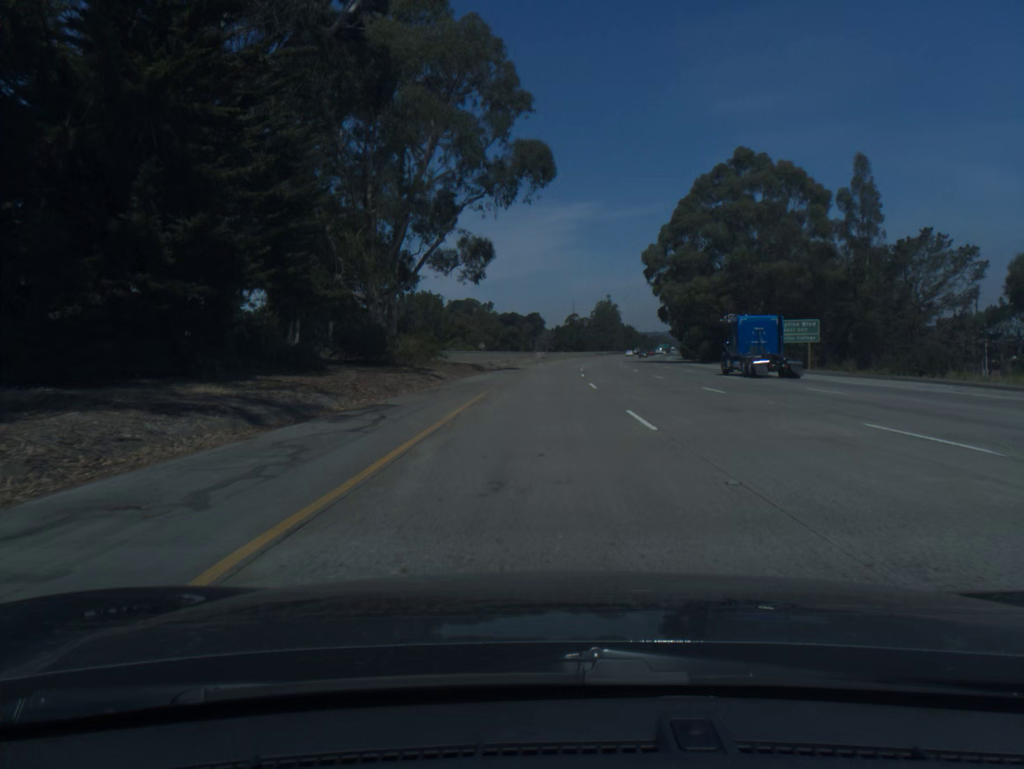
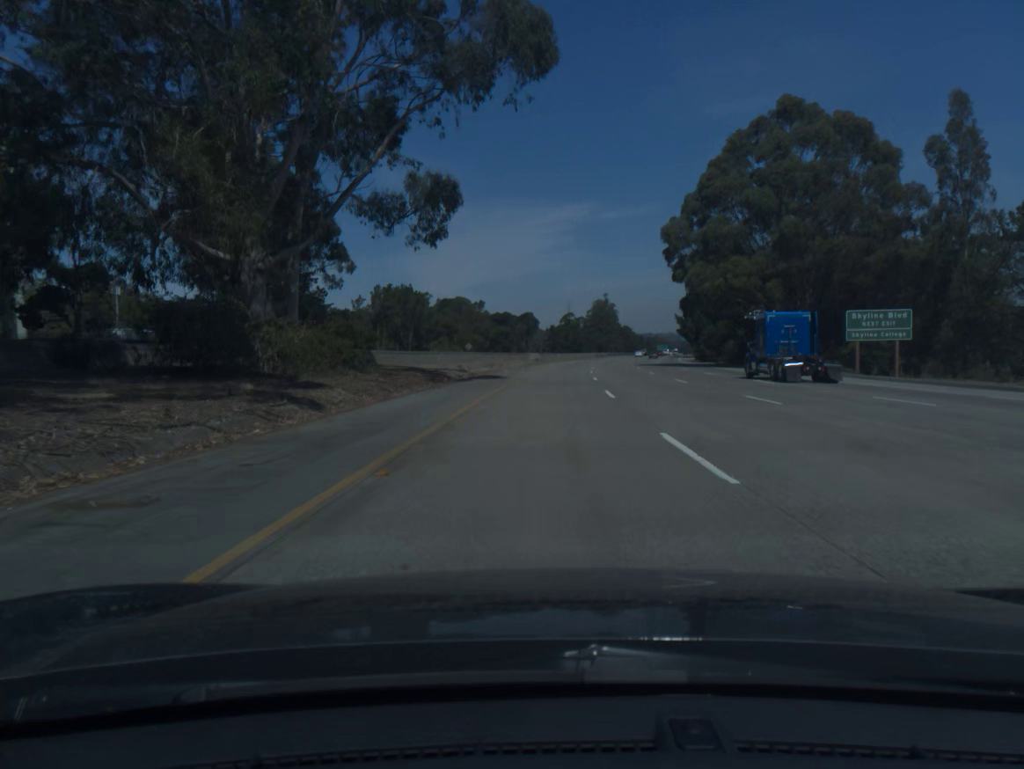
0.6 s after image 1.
(+0.1, +20.1) m; 0°
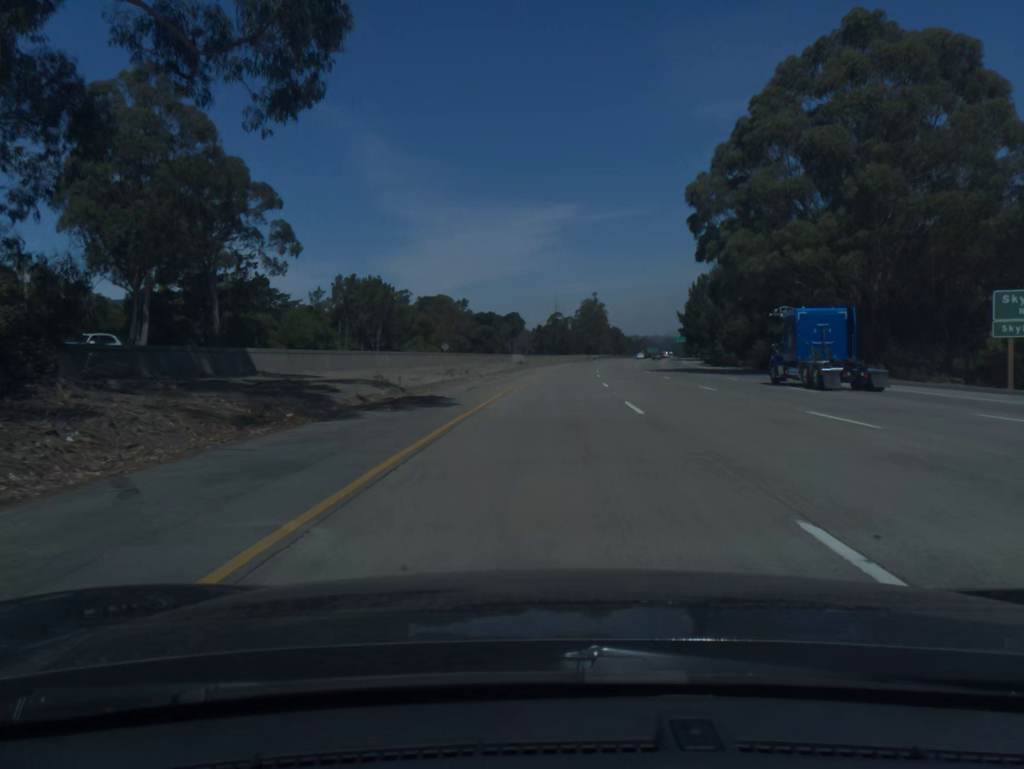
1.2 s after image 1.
(+0.1, +20.1) m; +1°
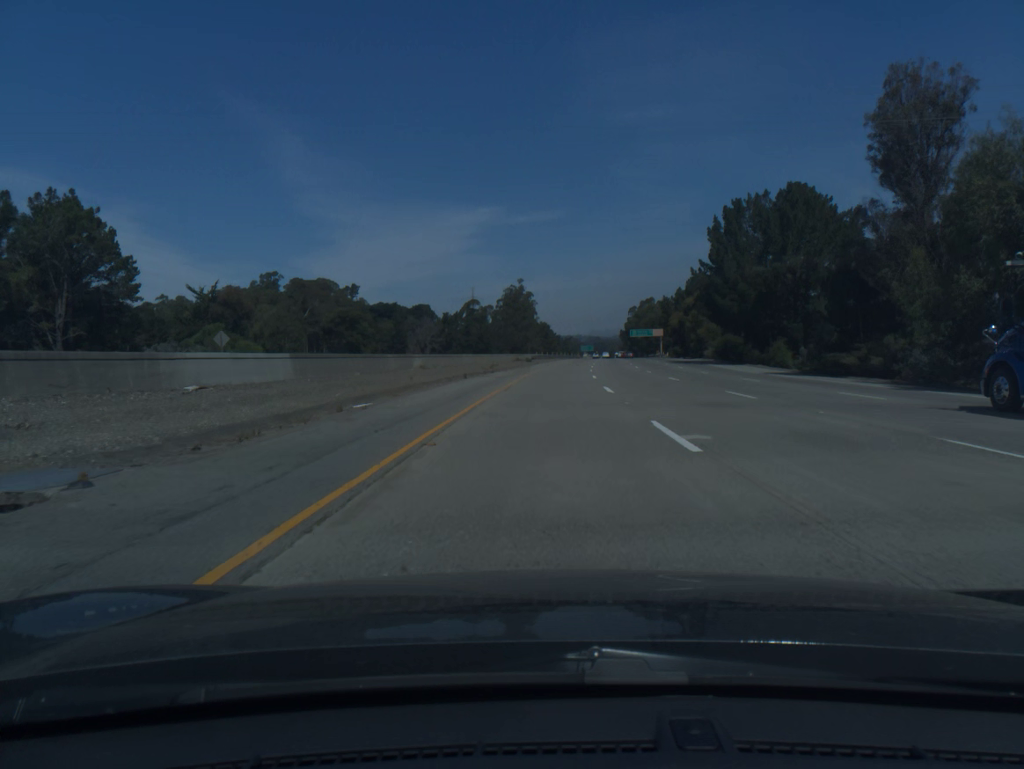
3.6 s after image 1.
(+3.9, +80.0) m; +5°
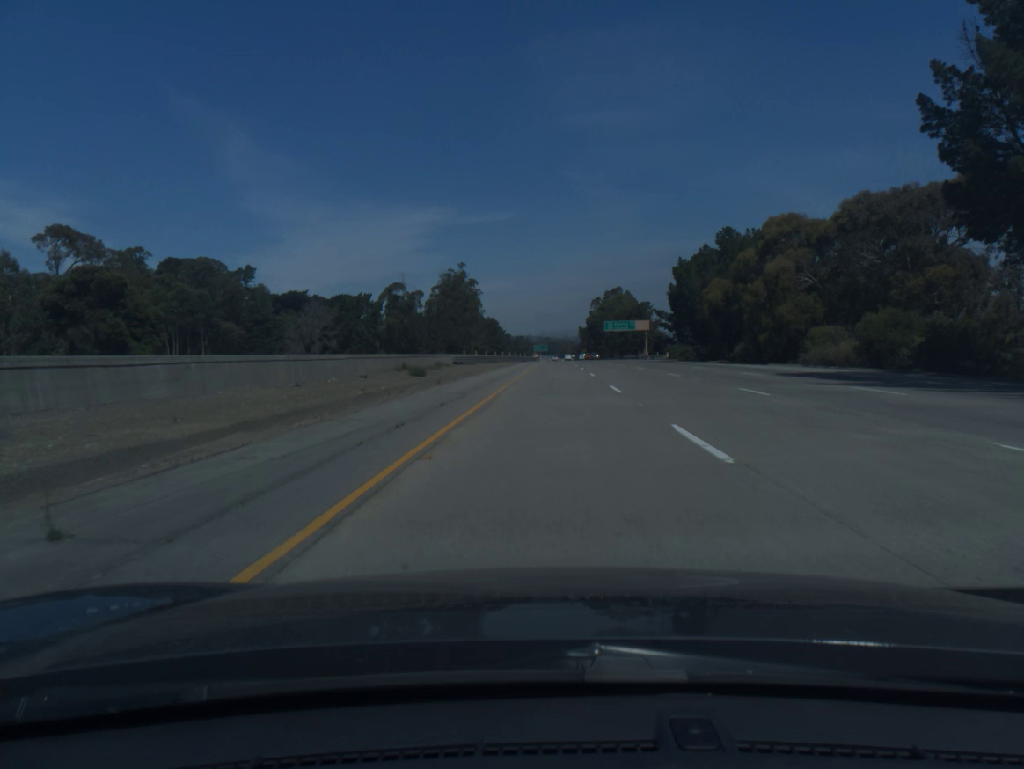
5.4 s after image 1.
(+1.8, +60.0) m; +4°
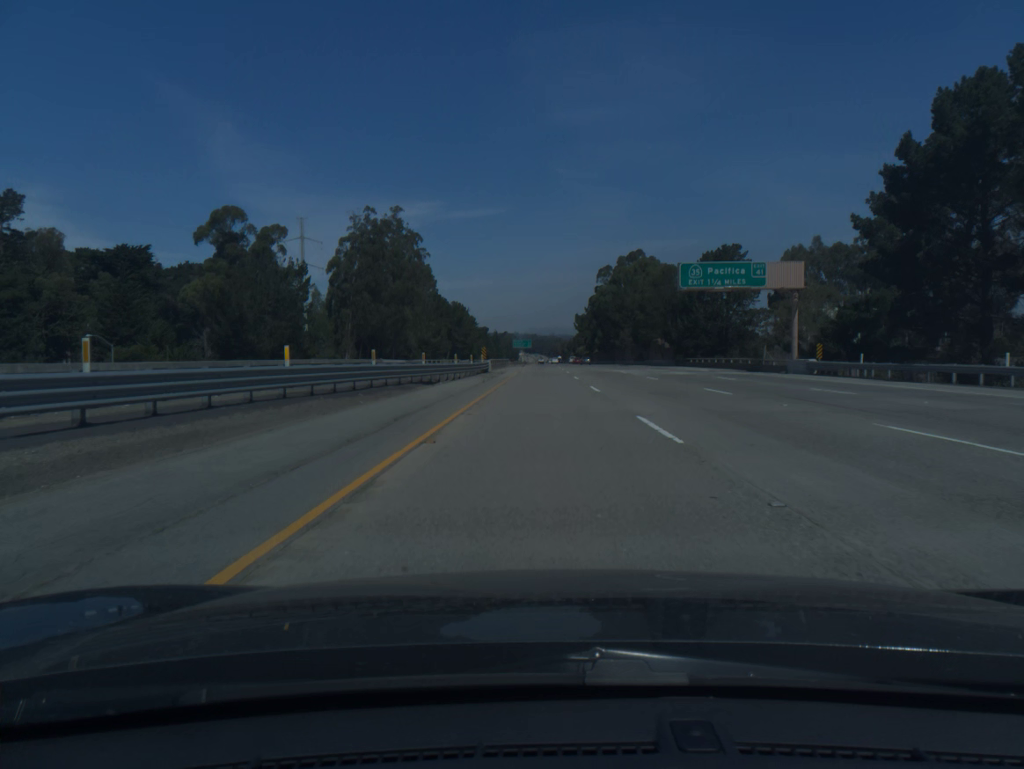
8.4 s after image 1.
(+2.1, +100.1) m; +1°
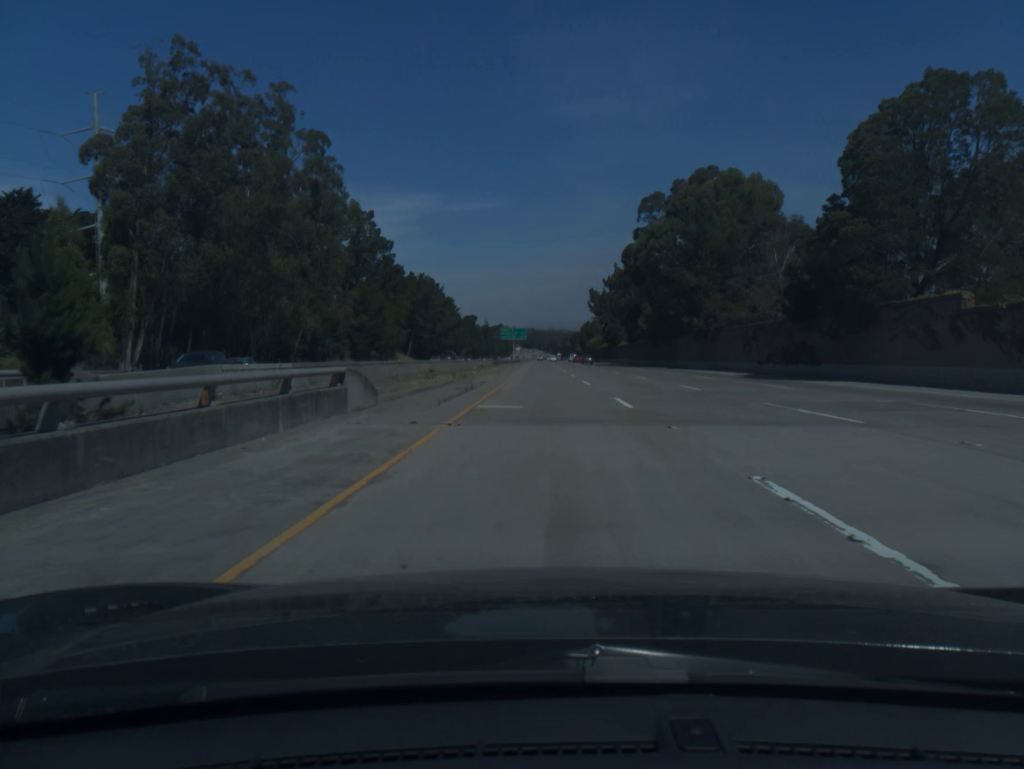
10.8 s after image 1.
(0.0, +80.3) m; 0°
